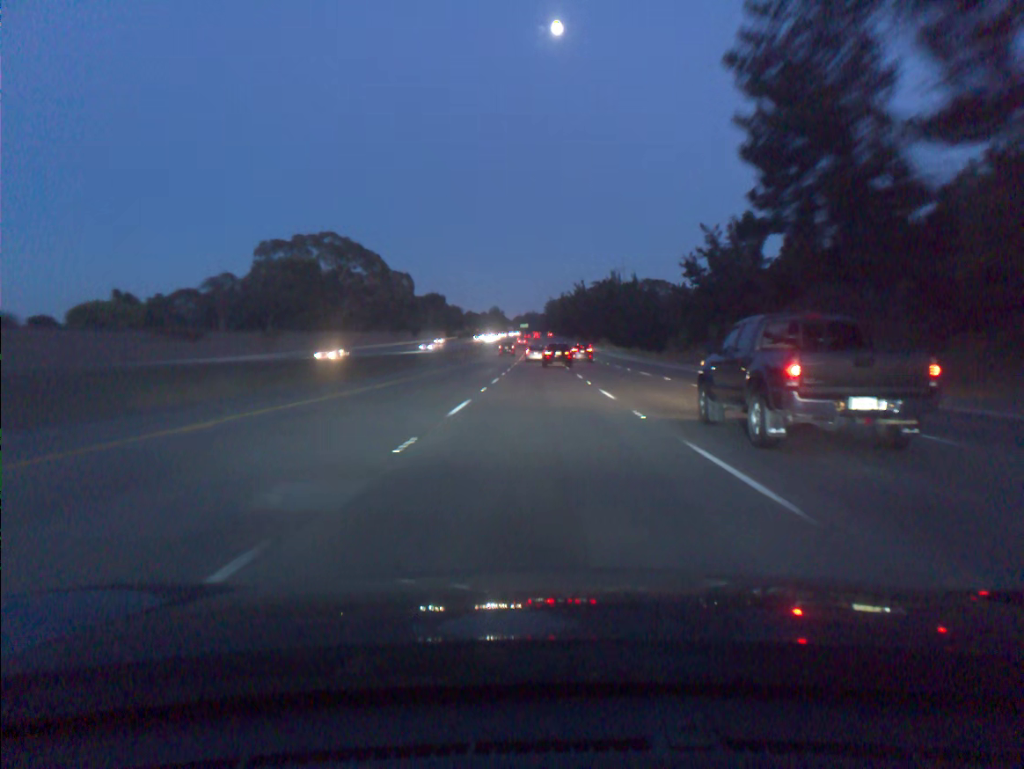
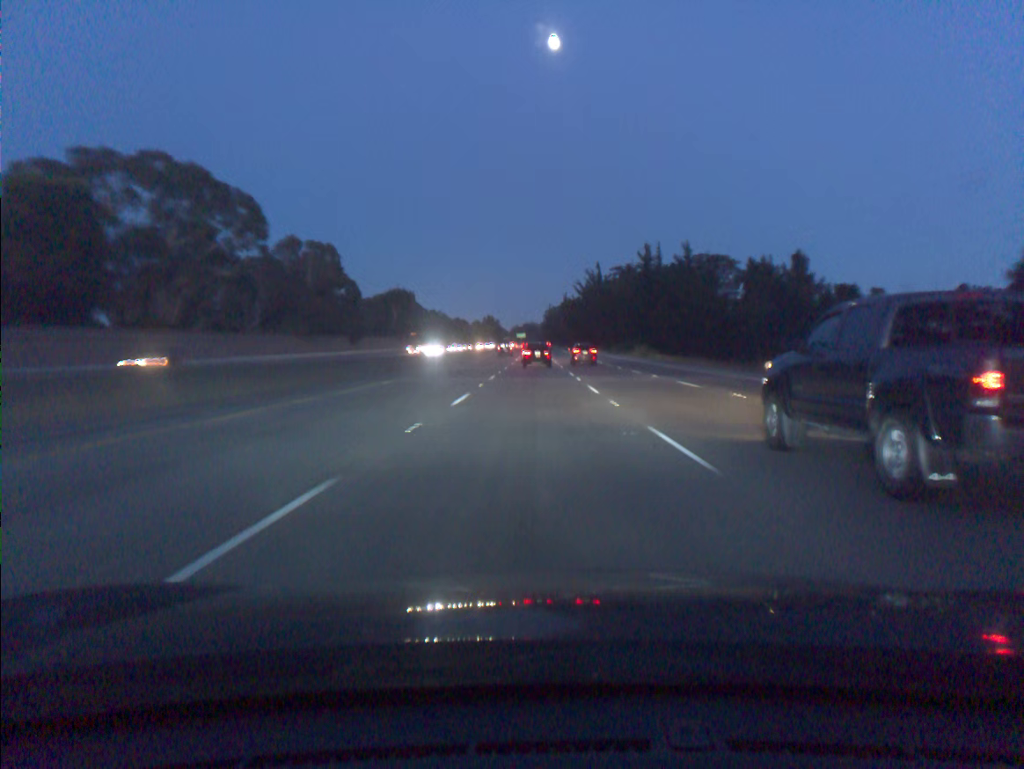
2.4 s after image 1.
(+0.4, +70.4) m; 0°
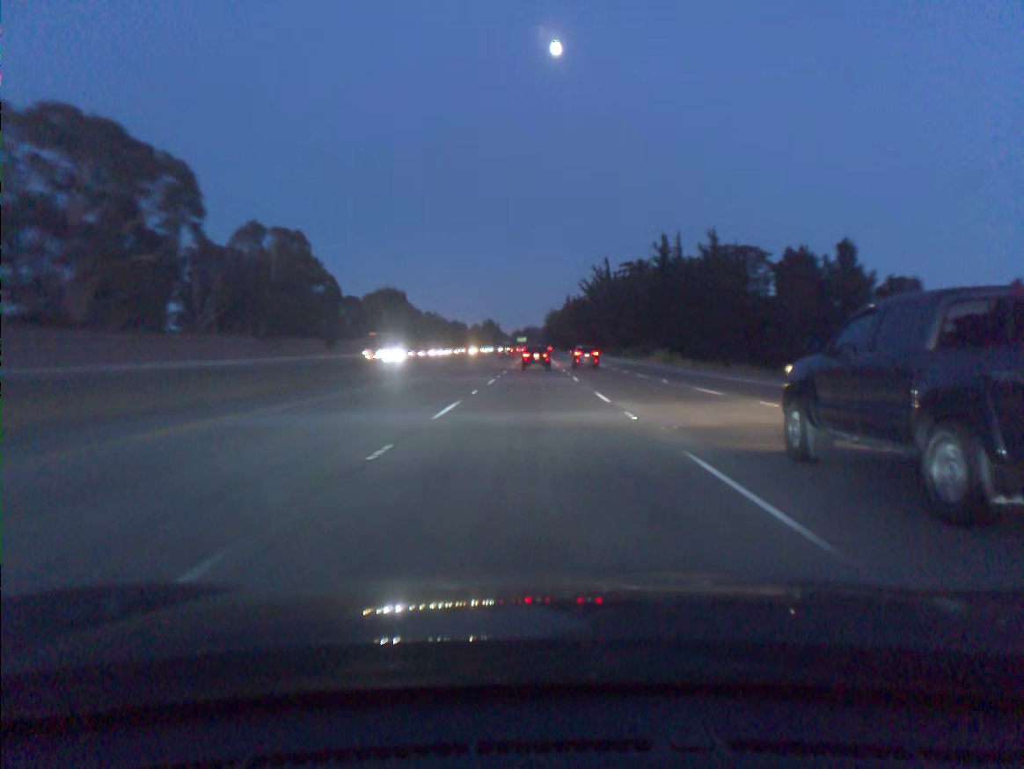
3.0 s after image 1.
(0.0, +17.5) m; 0°
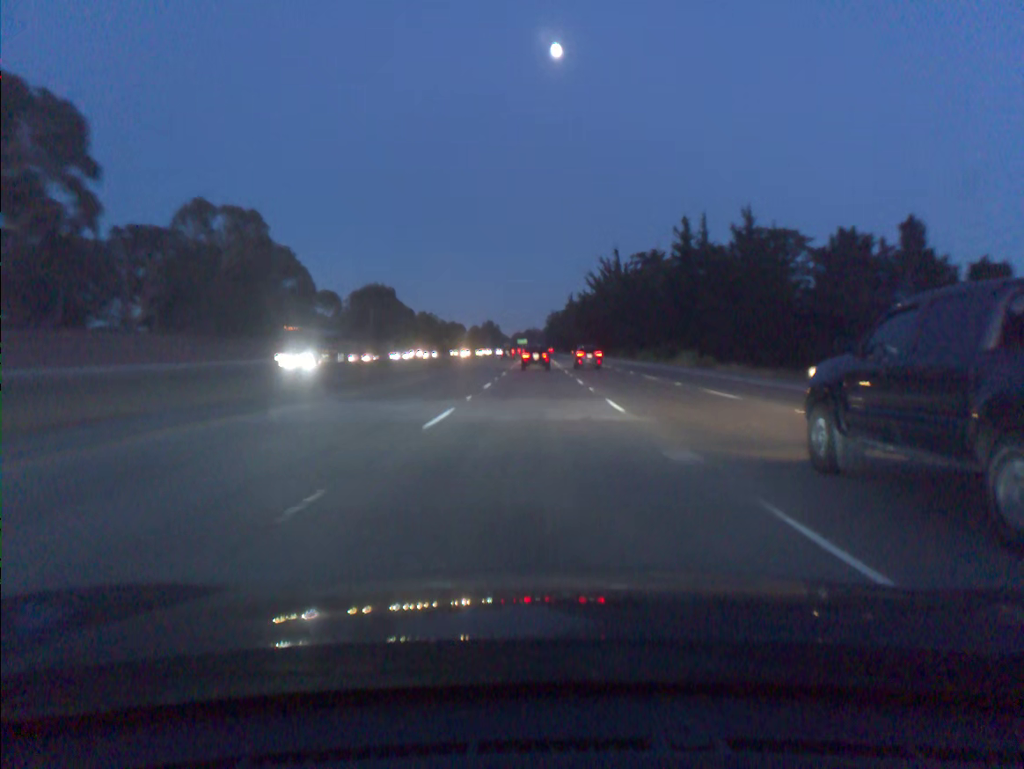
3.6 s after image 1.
(0.0, +17.5) m; 0°
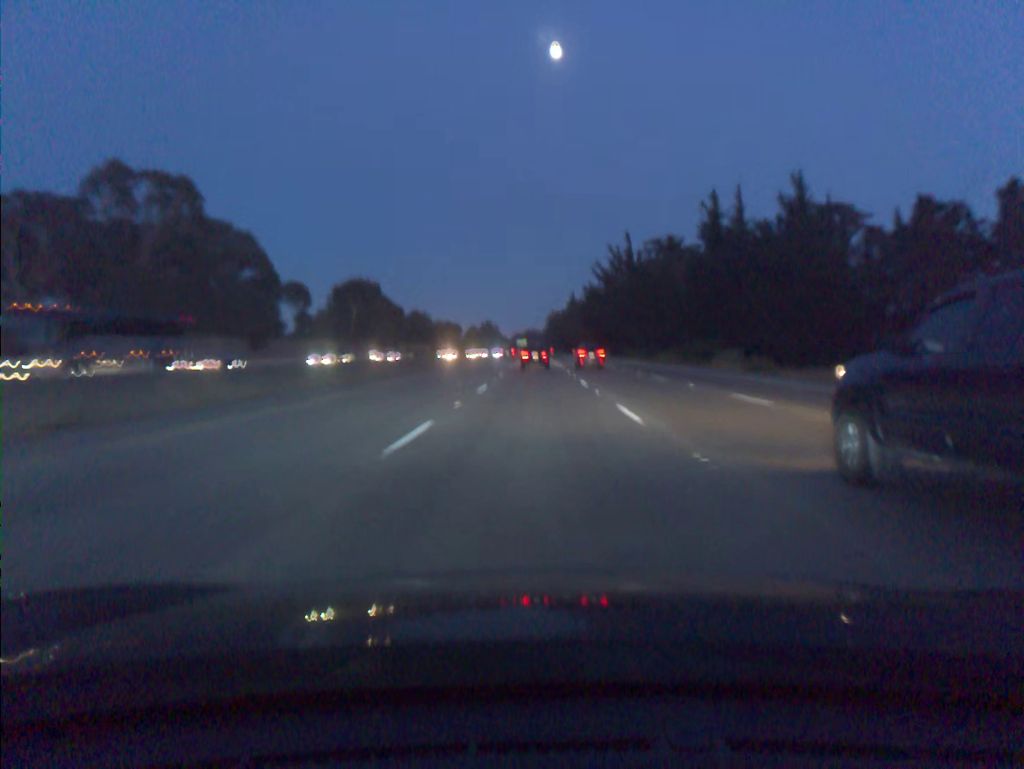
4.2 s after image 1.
(0.0, +17.4) m; 0°
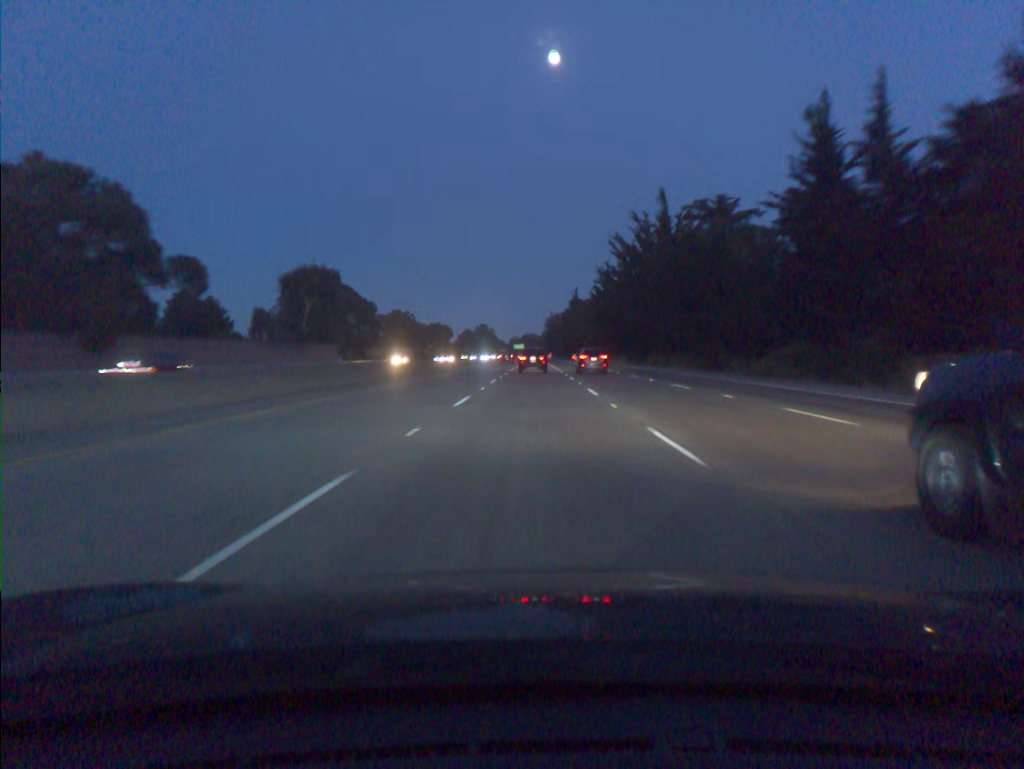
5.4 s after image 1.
(0.0, +34.5) m; 0°
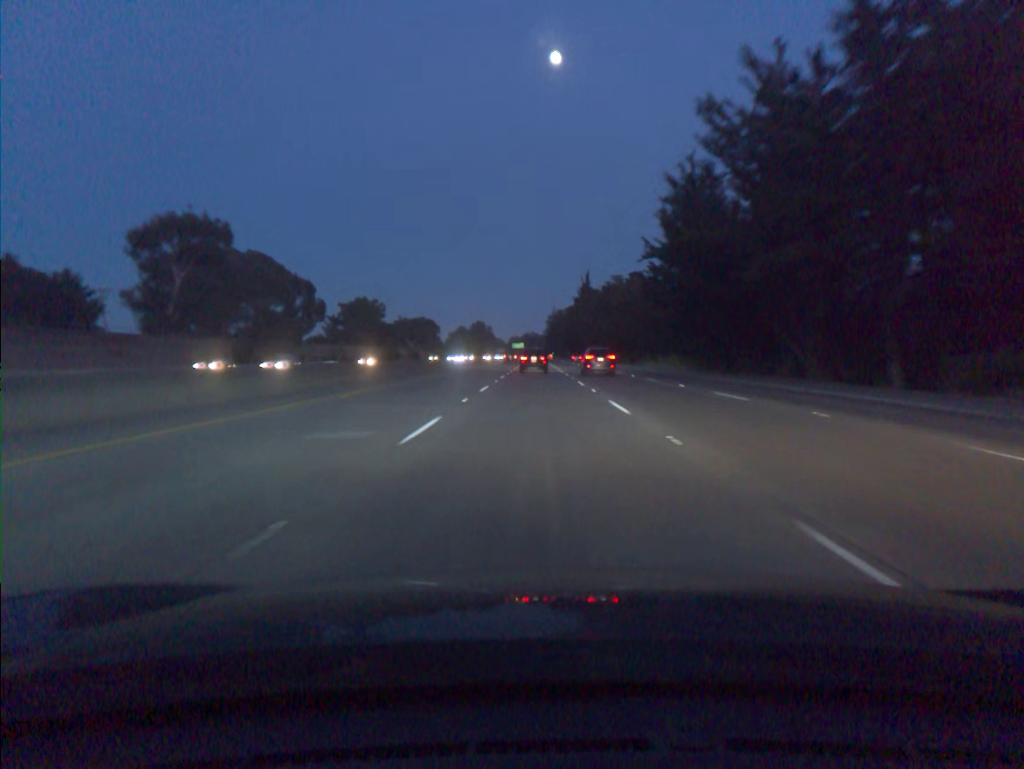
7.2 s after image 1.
(-0.1, +51.1) m; 0°
